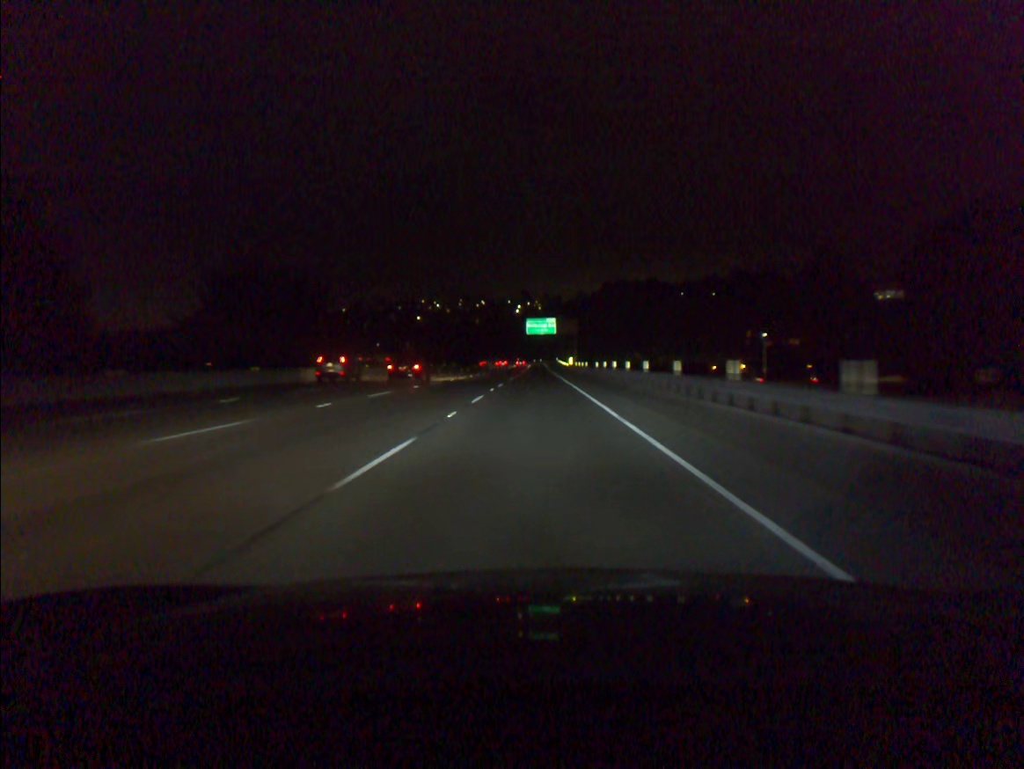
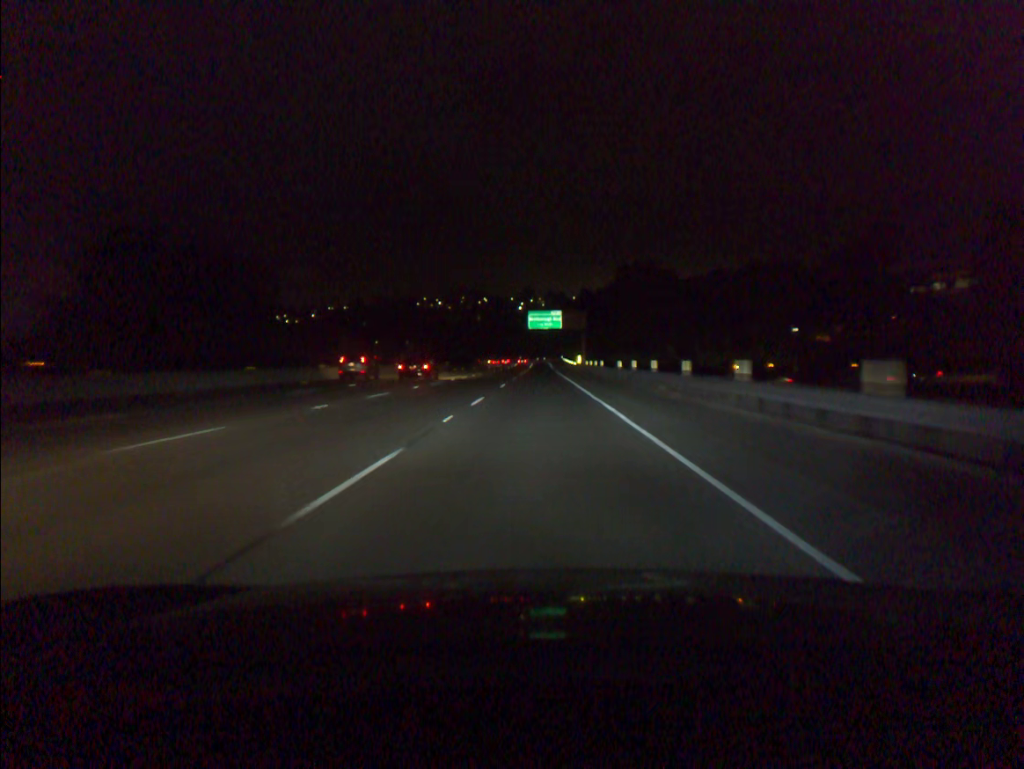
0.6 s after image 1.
(0.0, +16.0) m; 0°
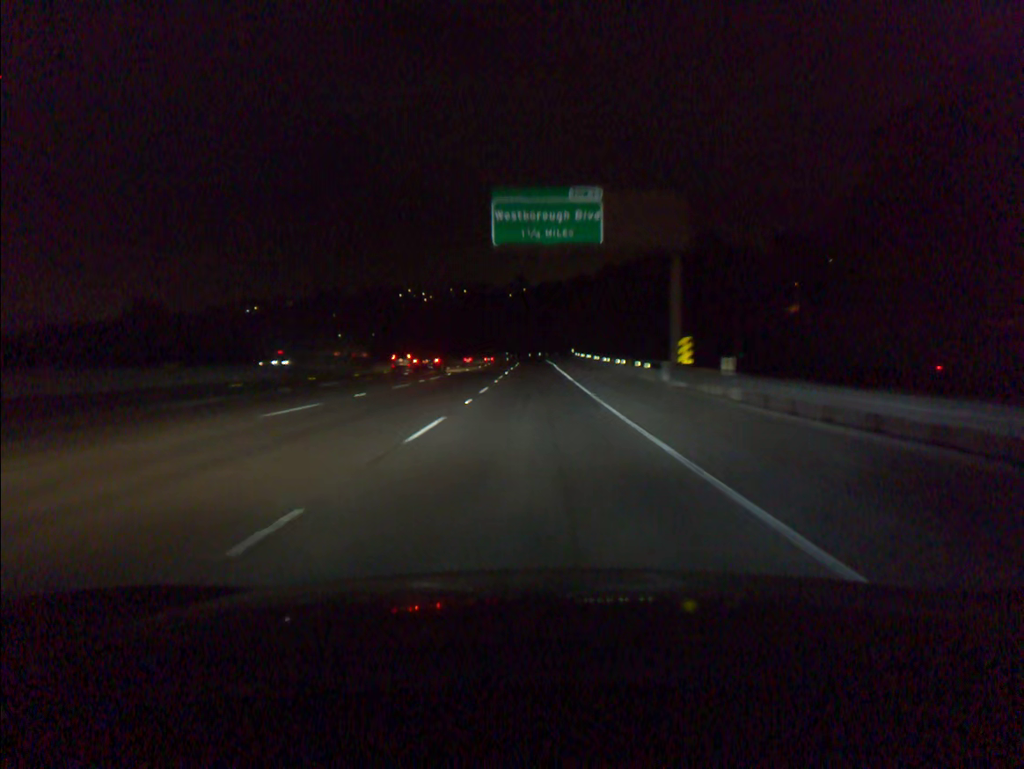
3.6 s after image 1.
(+0.2, +82.0) m; 0°
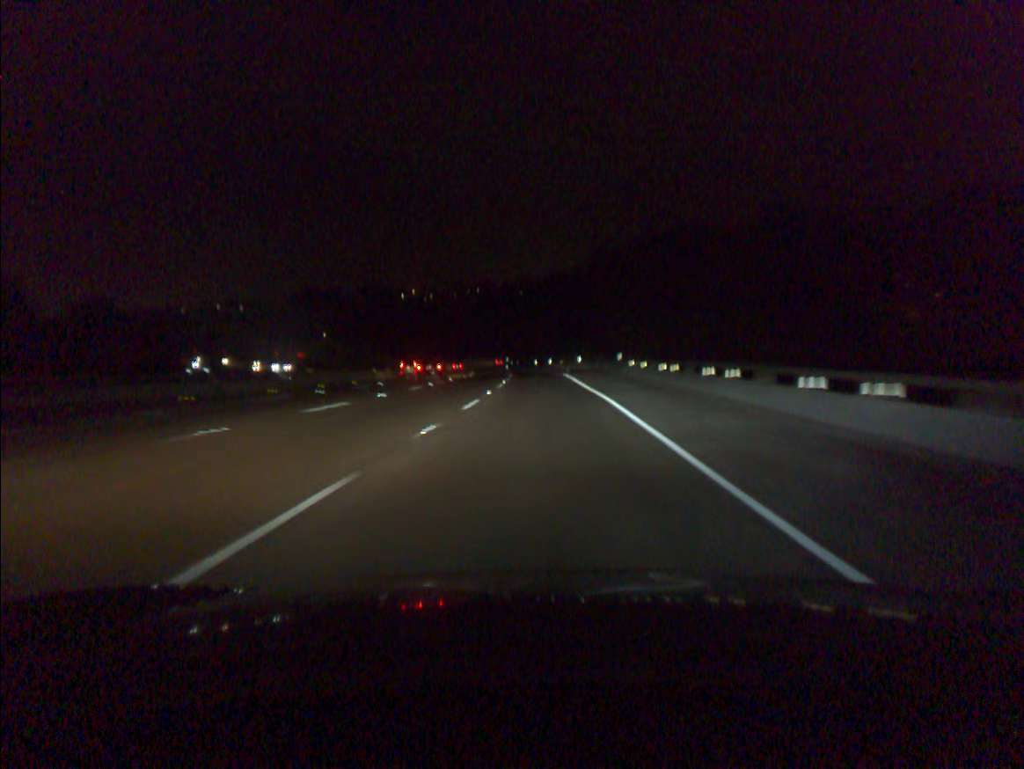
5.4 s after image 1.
(-0.3, +50.7) m; -1°
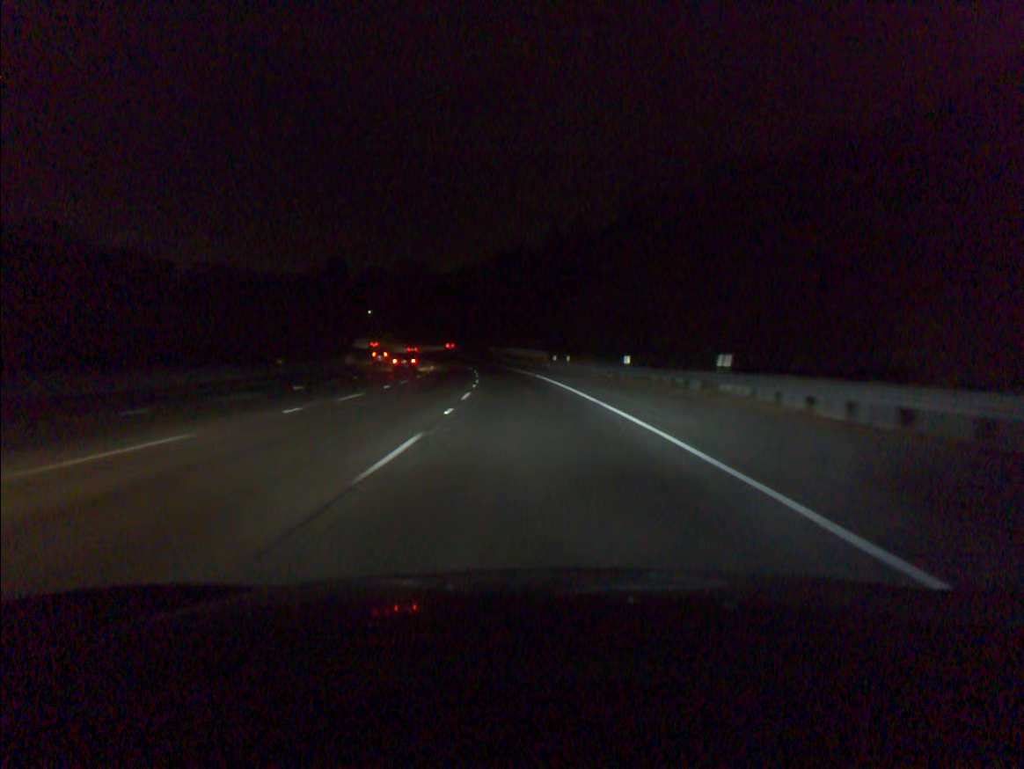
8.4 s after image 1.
(-1.9, +87.0) m; -4°
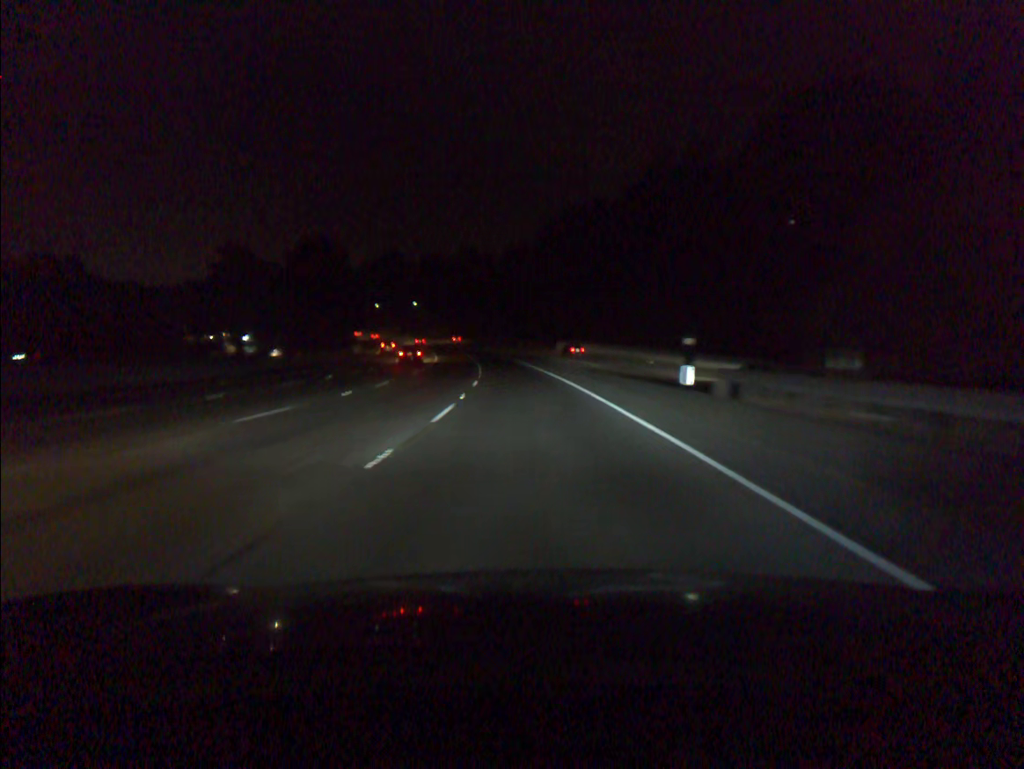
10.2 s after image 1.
(-2.4, +53.9) m; -5°
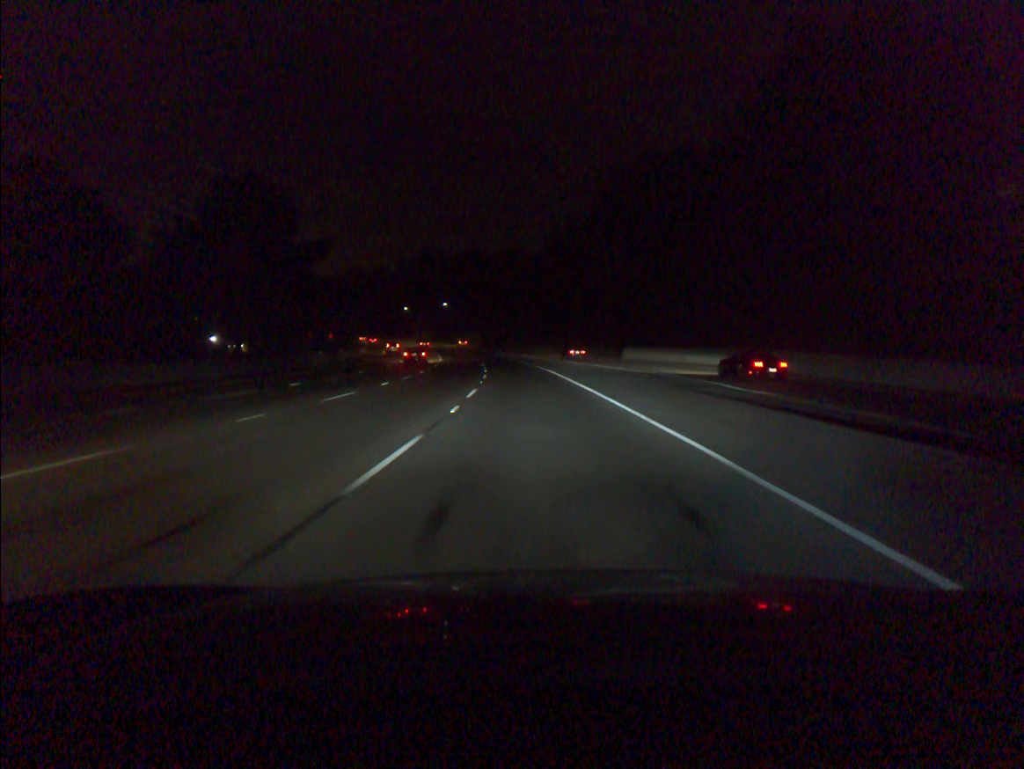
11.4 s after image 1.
(-1.2, +36.3) m; -4°
